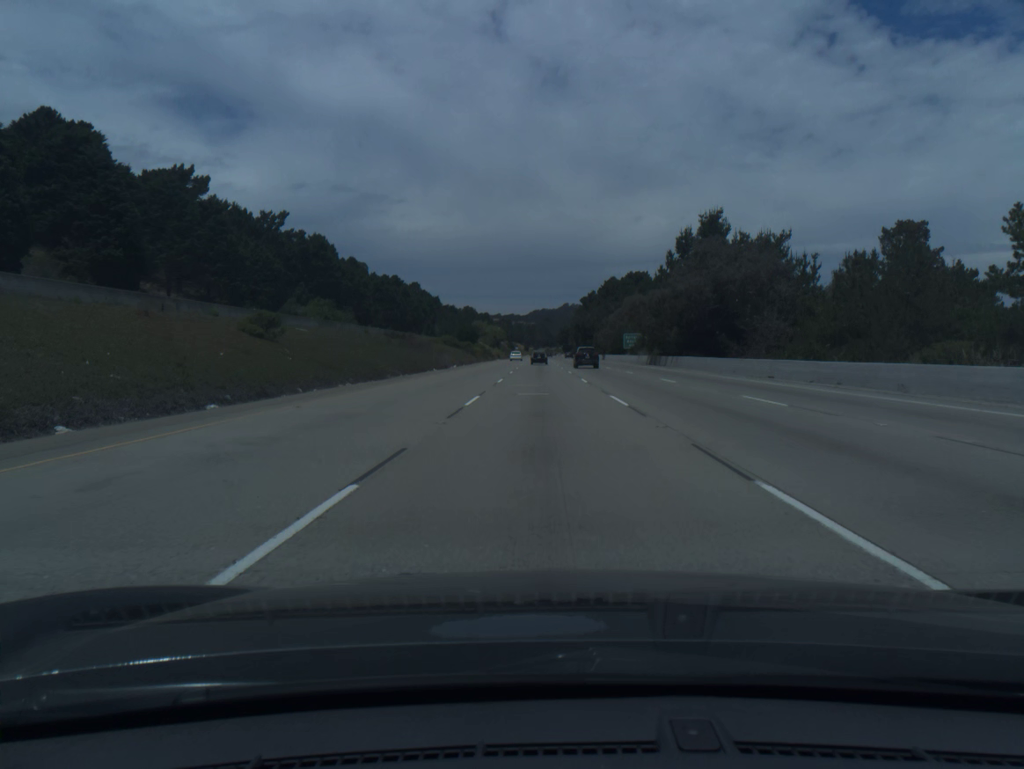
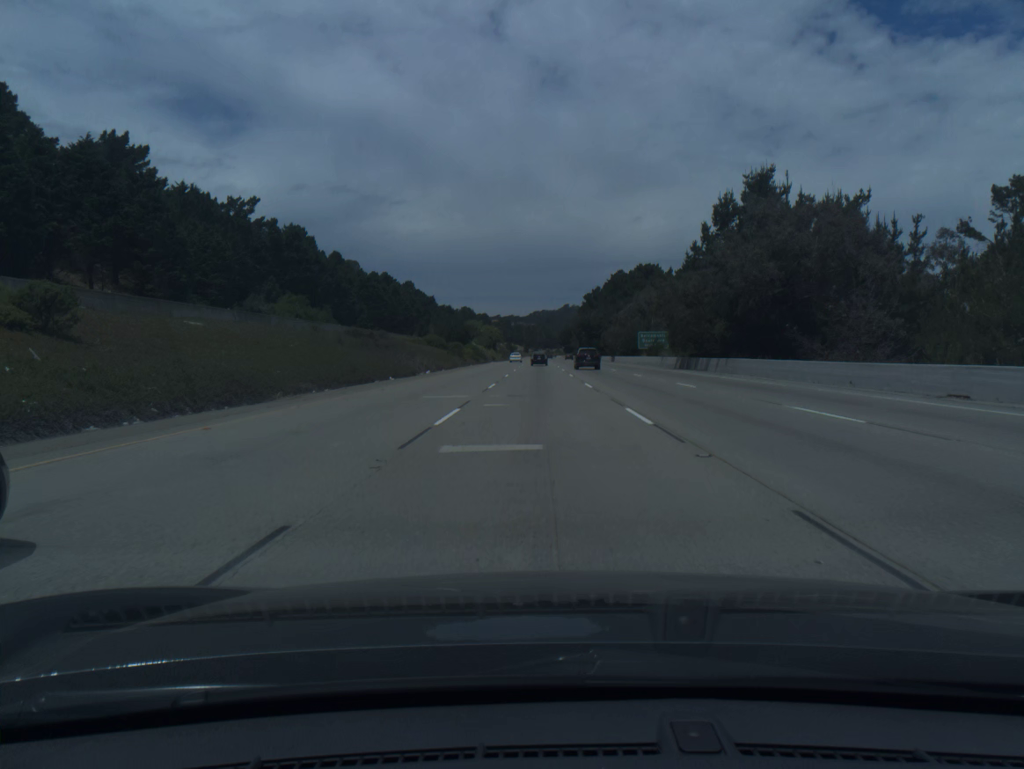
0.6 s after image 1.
(0.0, +19.2) m; 0°
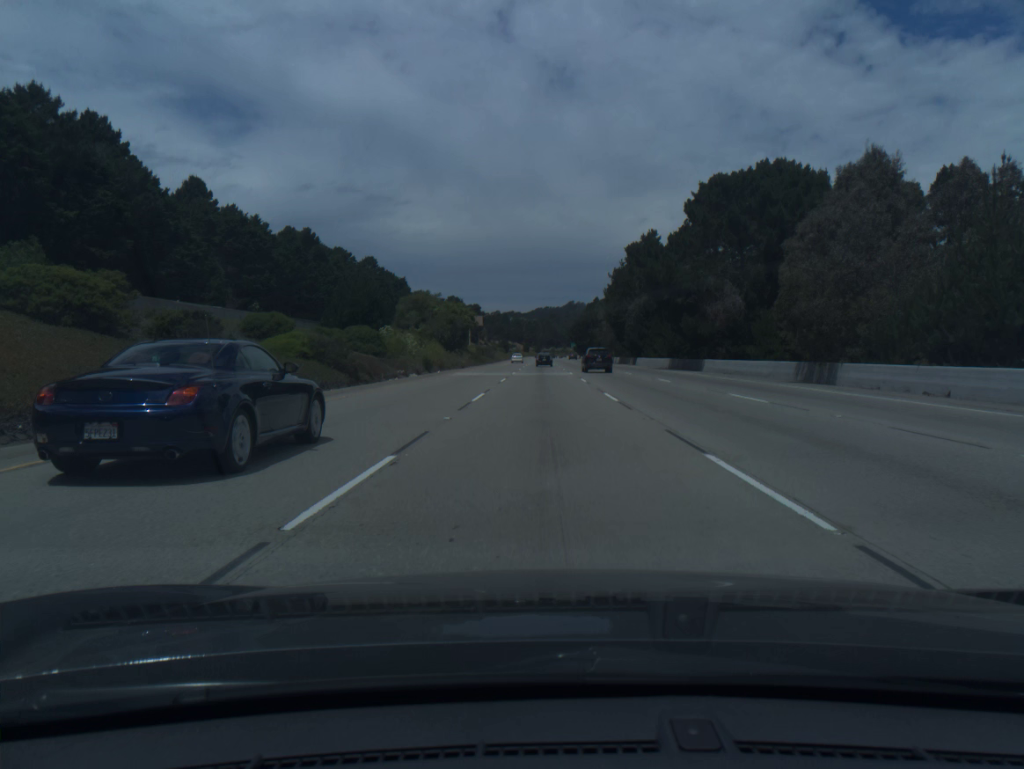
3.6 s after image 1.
(-0.5, +95.6) m; 0°
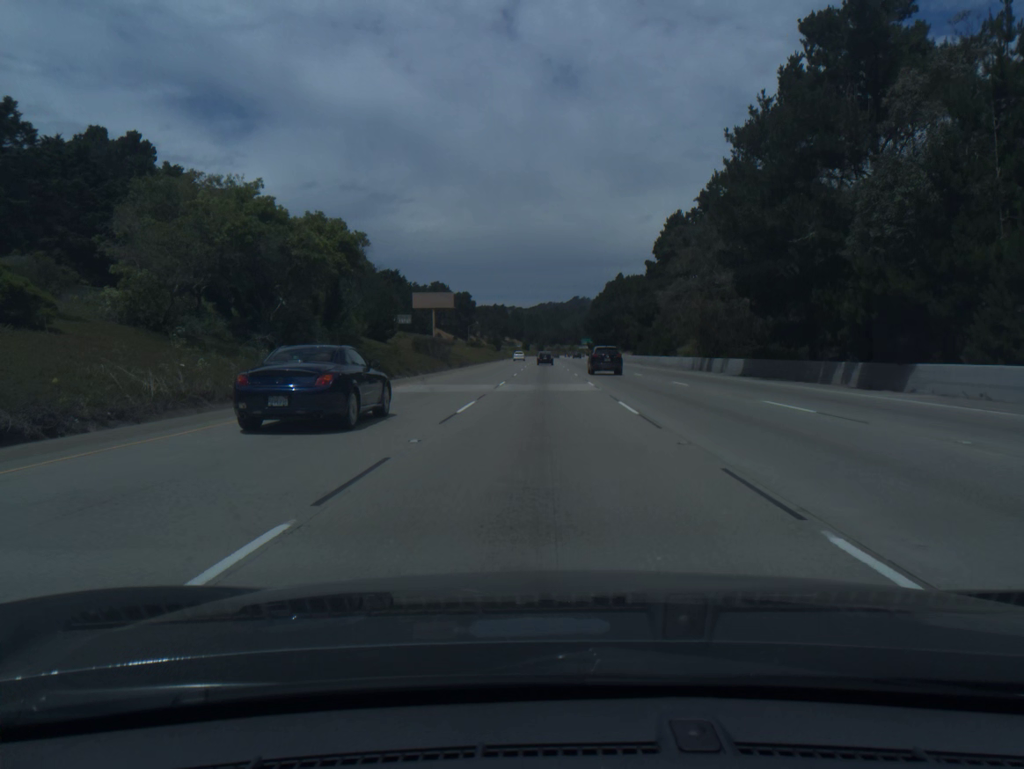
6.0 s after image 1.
(0.0, +76.6) m; 0°
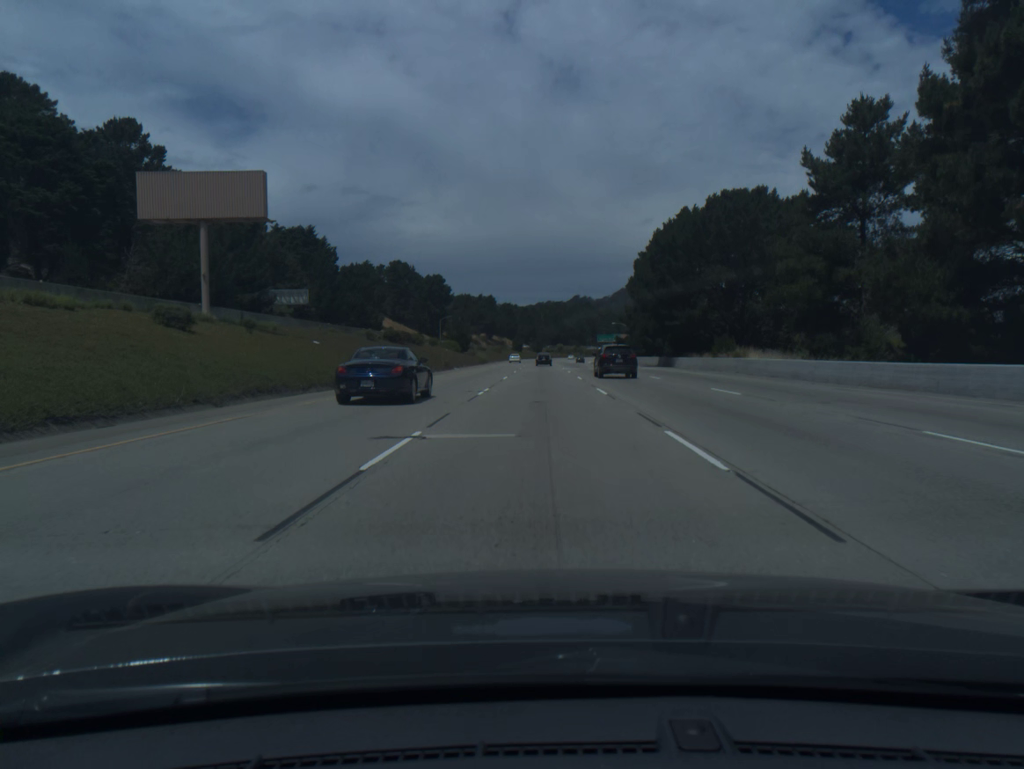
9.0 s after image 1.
(+0.2, +96.0) m; 0°
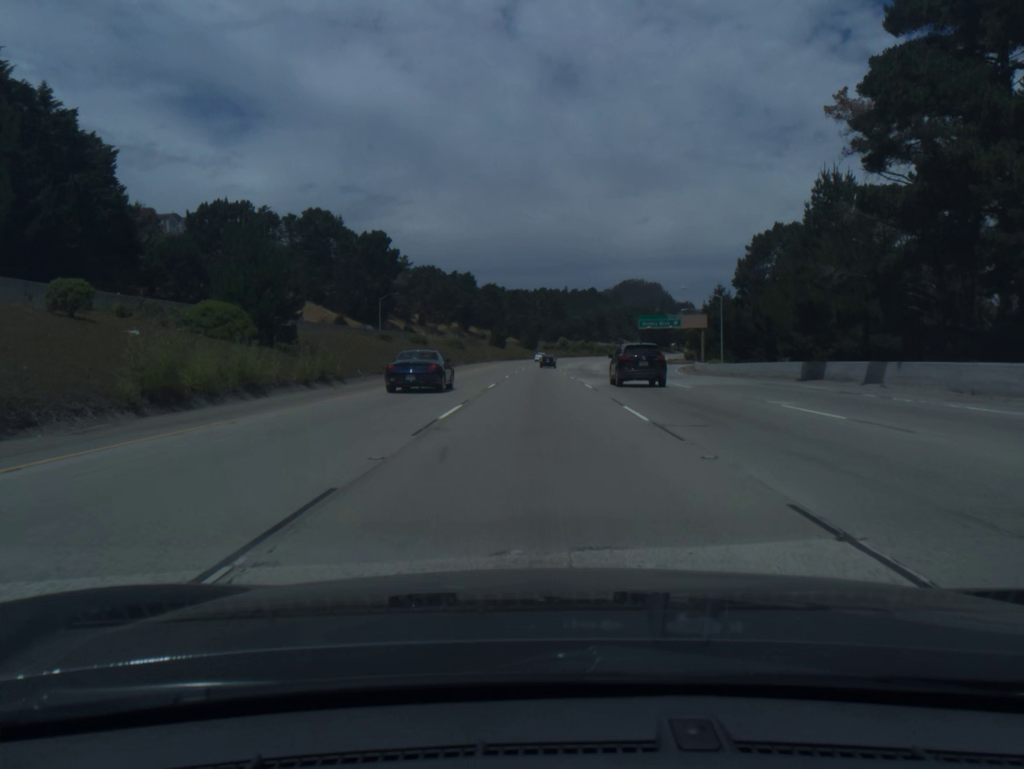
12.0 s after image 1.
(0.0, +95.9) m; 0°
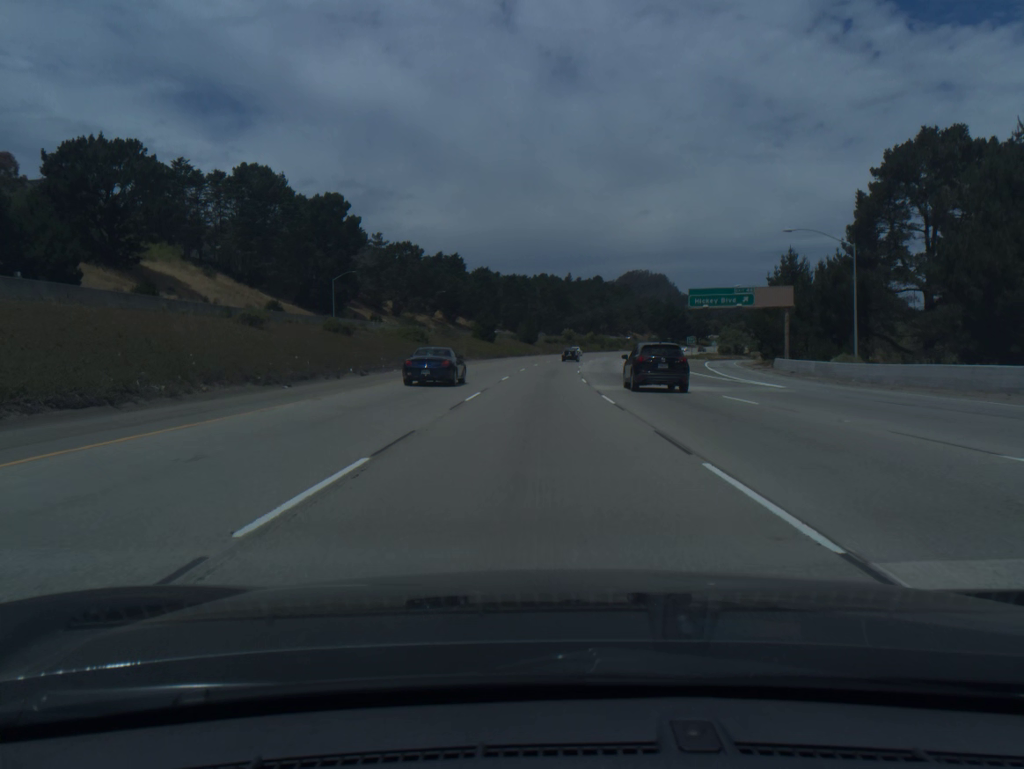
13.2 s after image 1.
(0.0, +38.5) m; 0°
